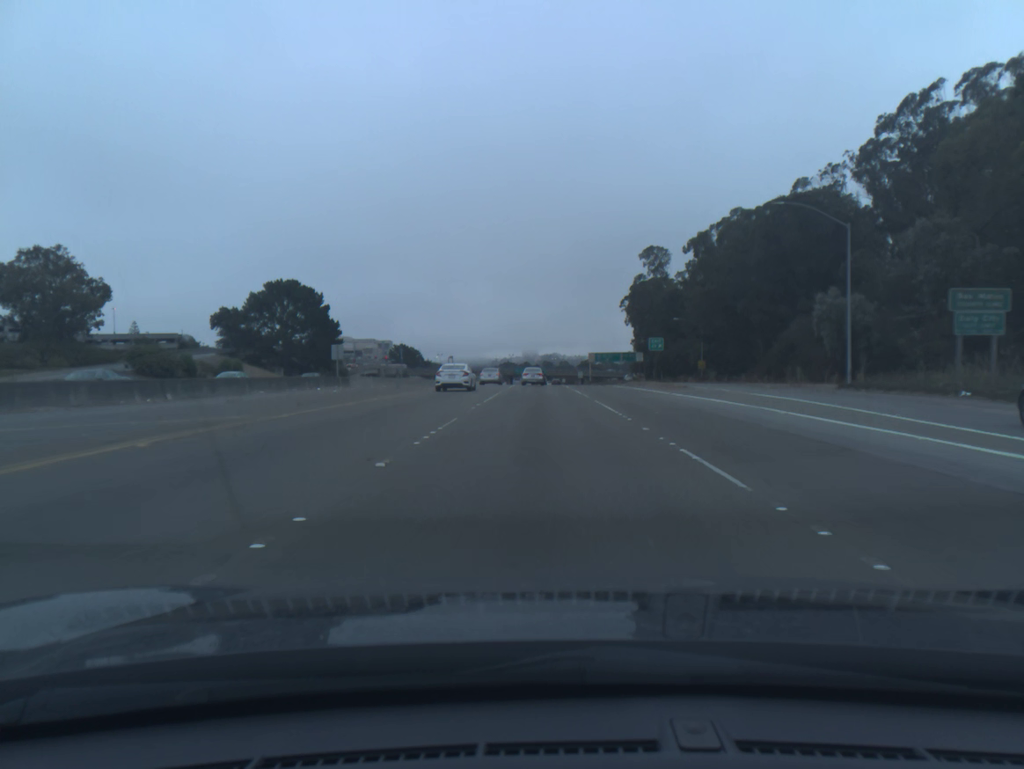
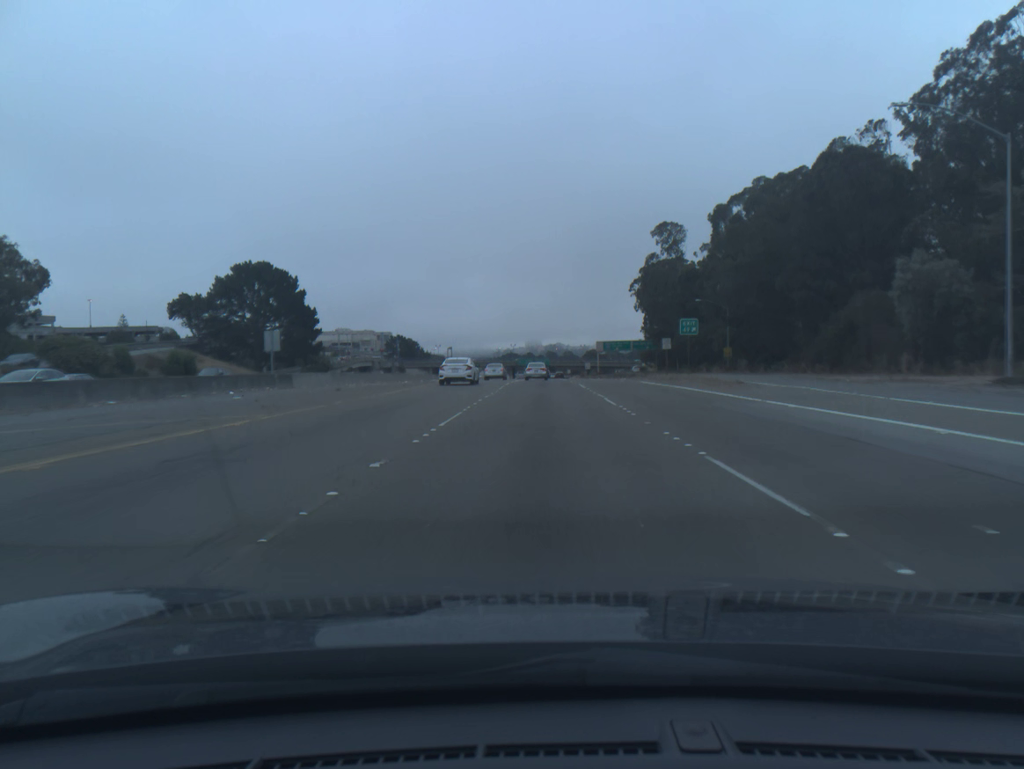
(0.0, +14.9) m; 0°
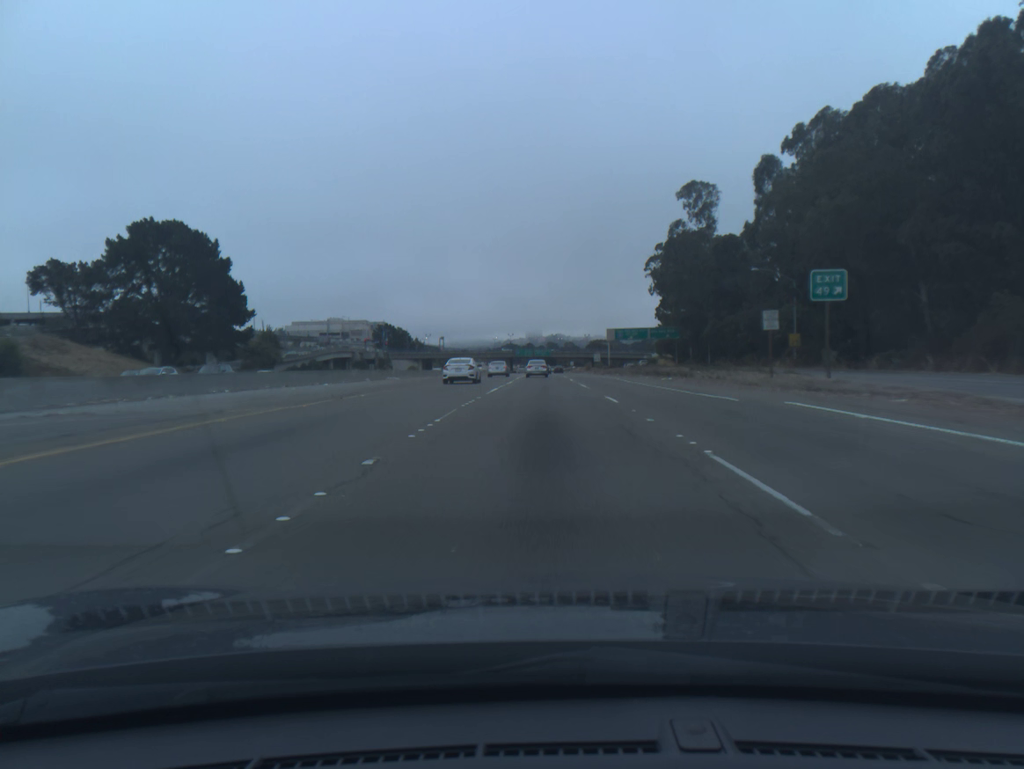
(0.0, +29.8) m; 0°
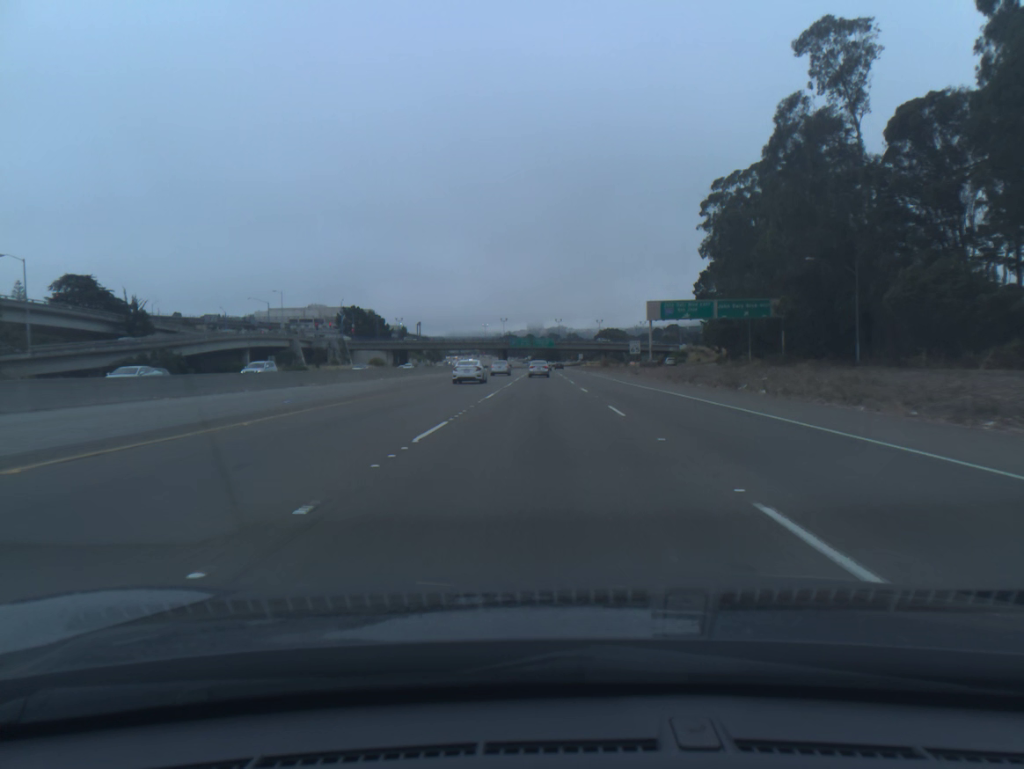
(0.0, +60.9) m; 0°
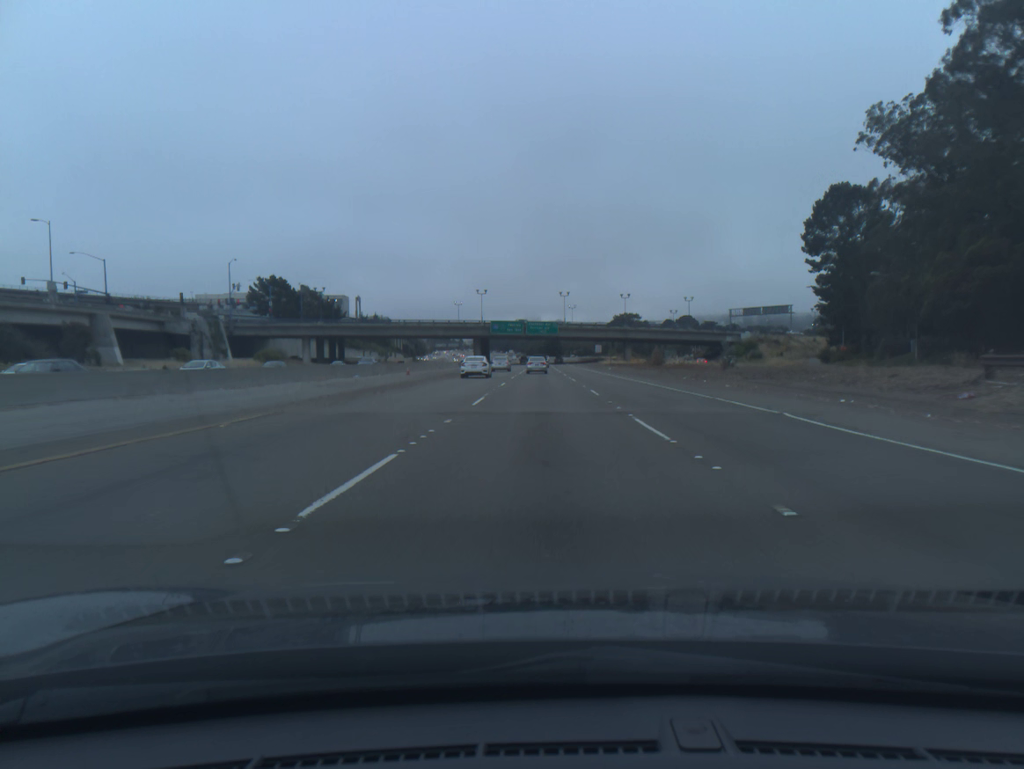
(-0.1, +80.0) m; 0°
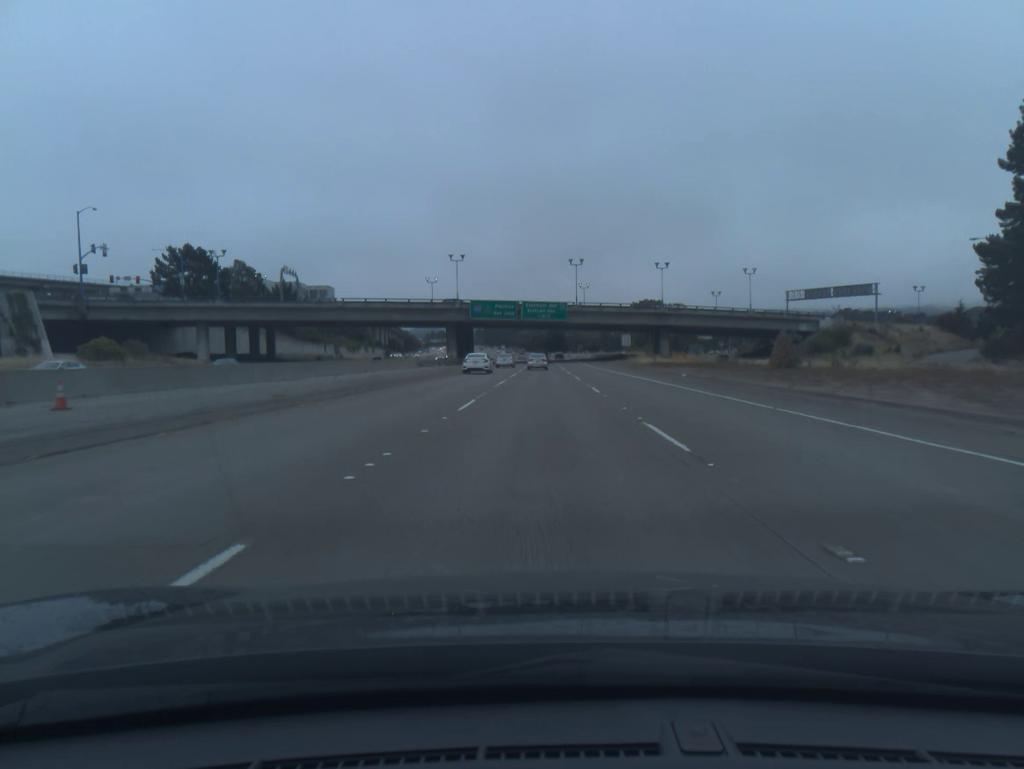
(0.0, +48.6) m; 0°
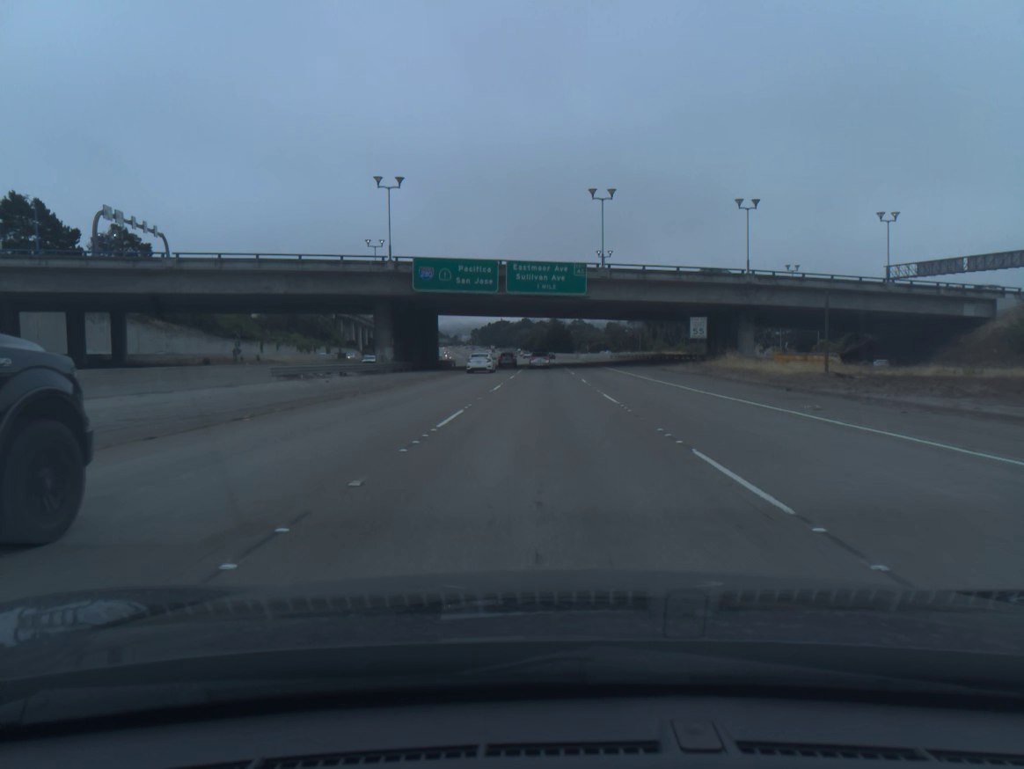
(0.0, +48.5) m; 0°
